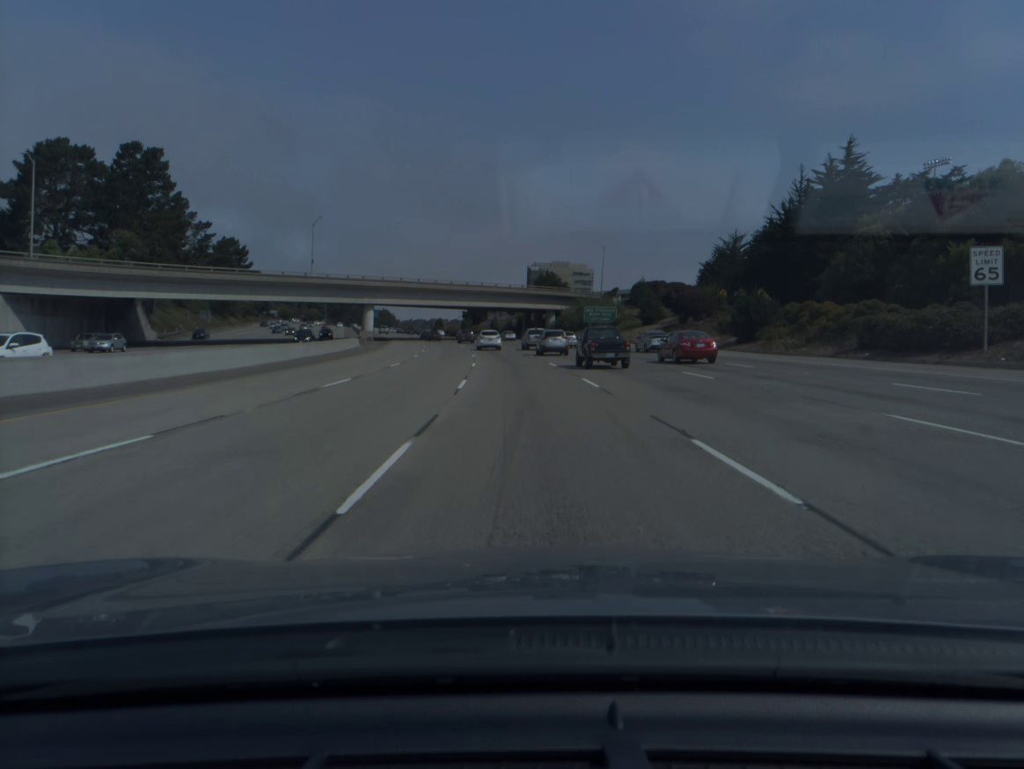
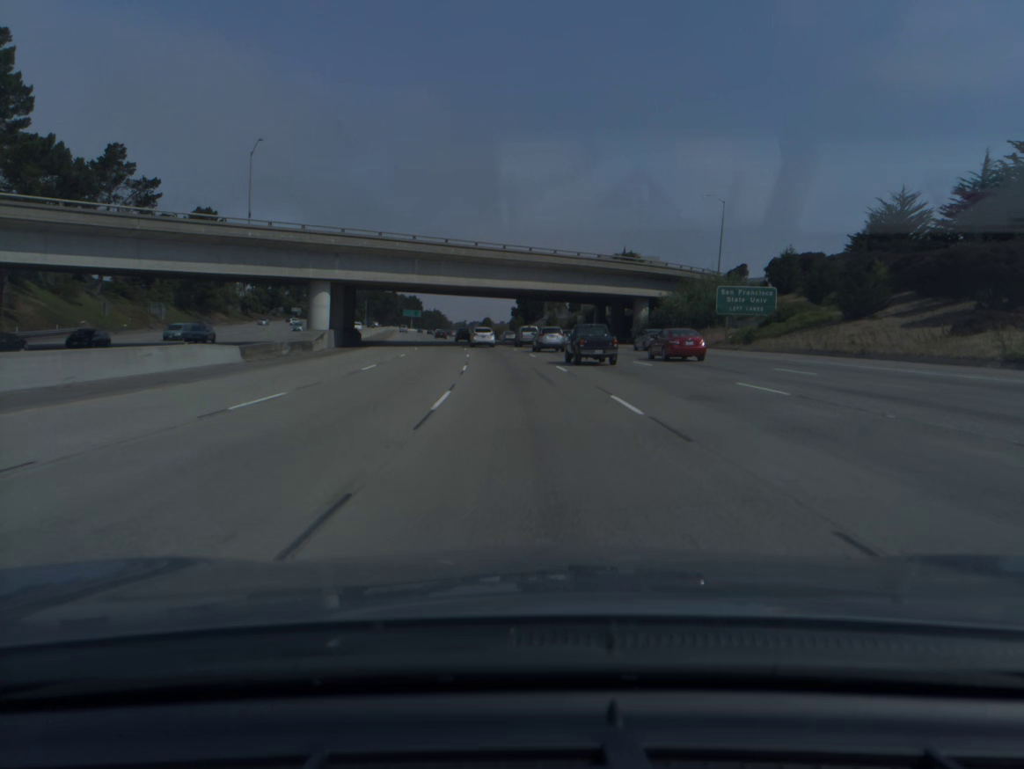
(-1.7, +49.5) m; -4°
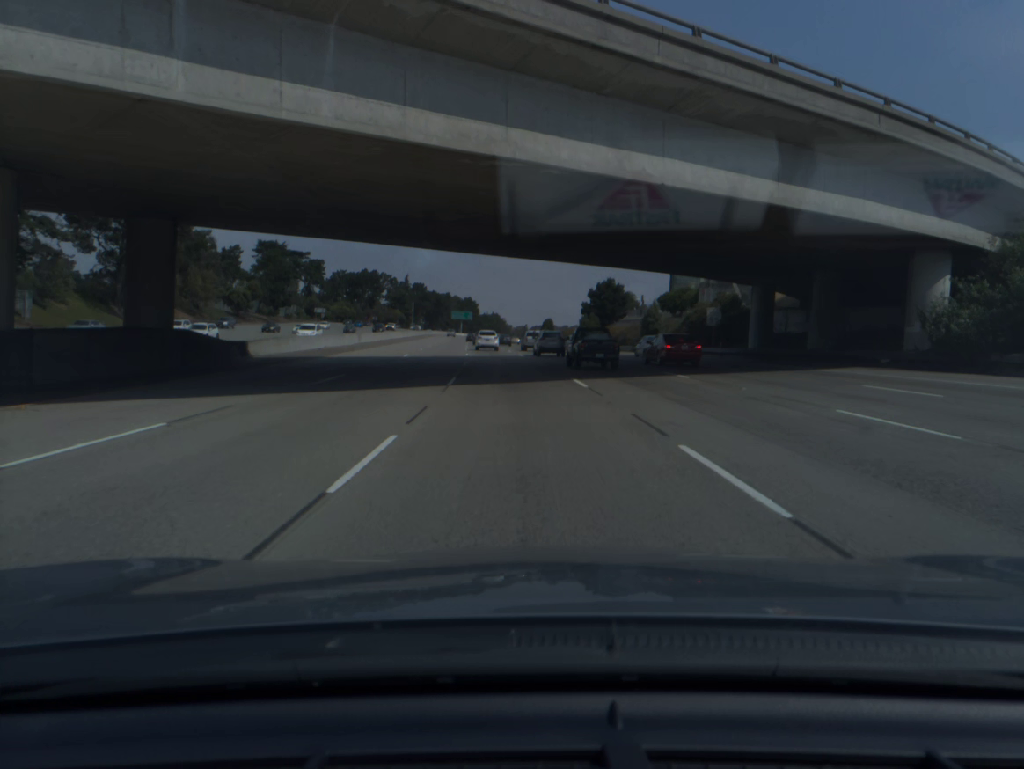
(-1.9, +49.8) m; -4°
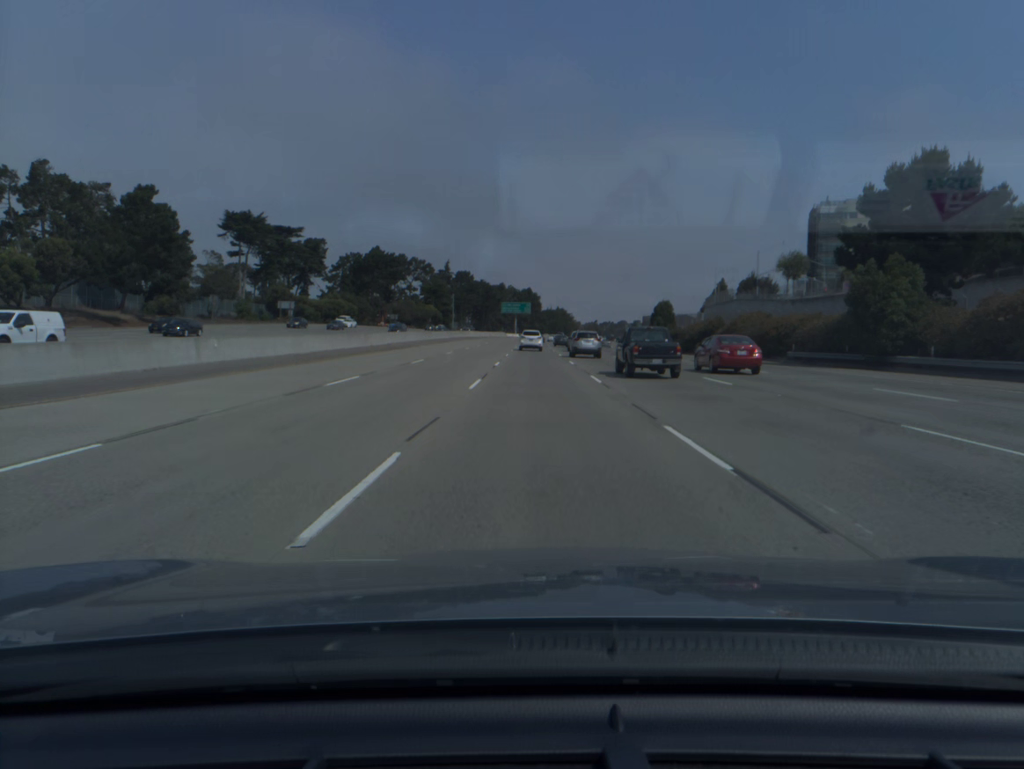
(-4.6, +83.9) m; -5°
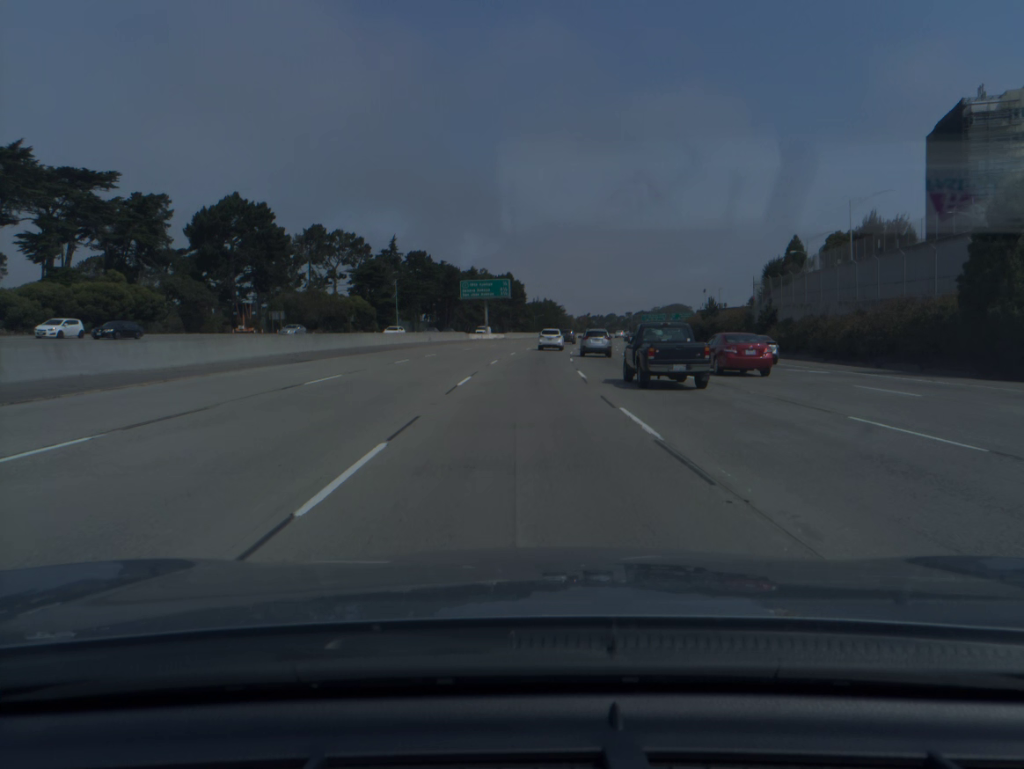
(+0.9, +84.9) m; +1°
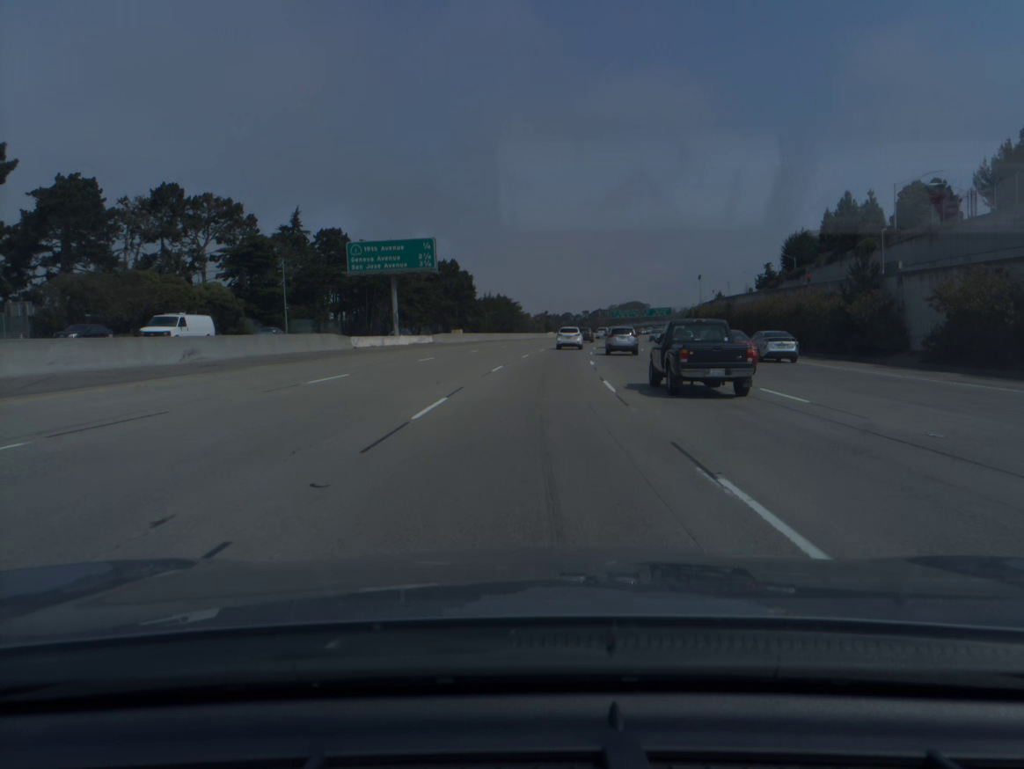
(+1.0, +50.7) m; +3°
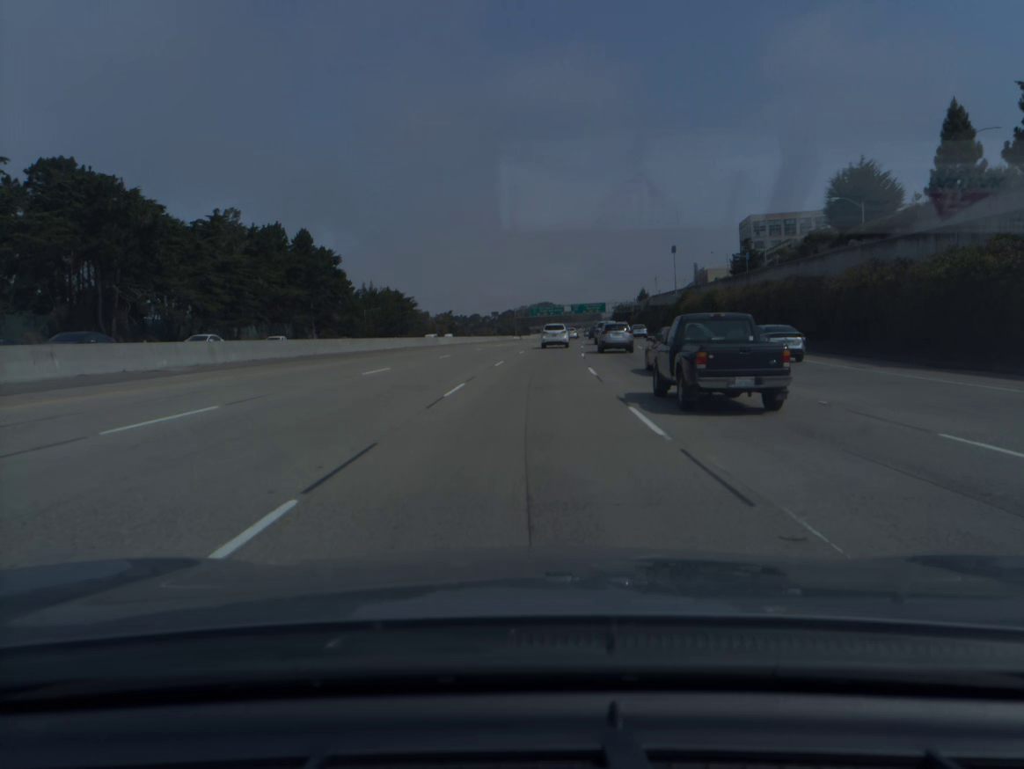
(+4.1, +66.8) m; +7°
